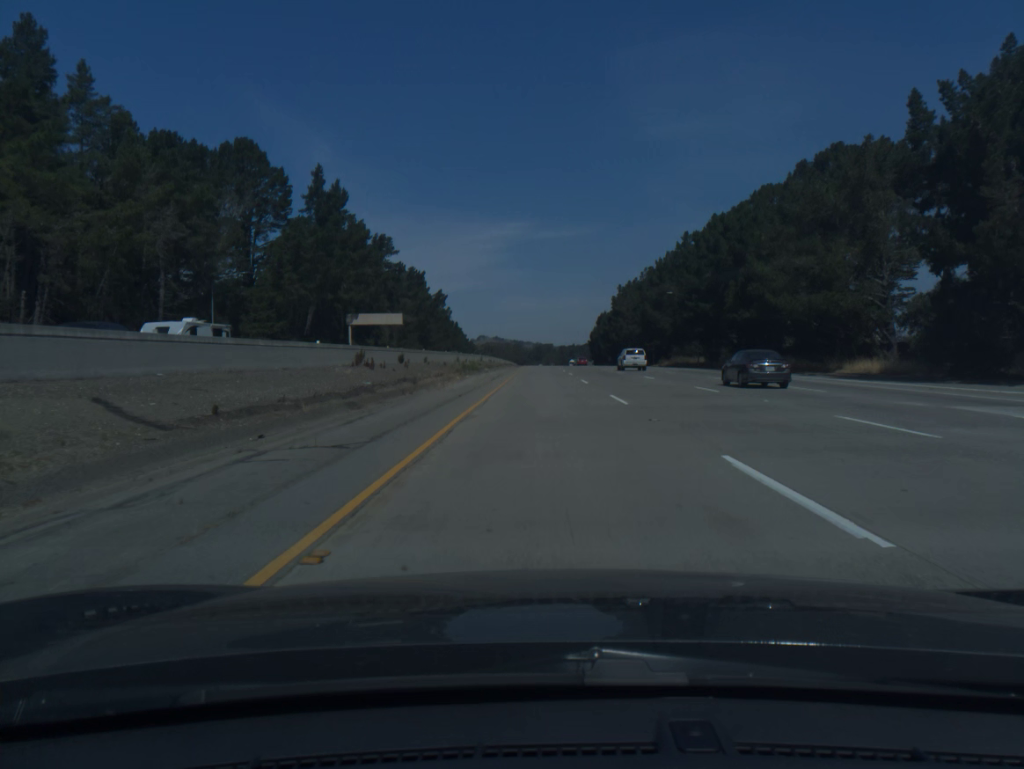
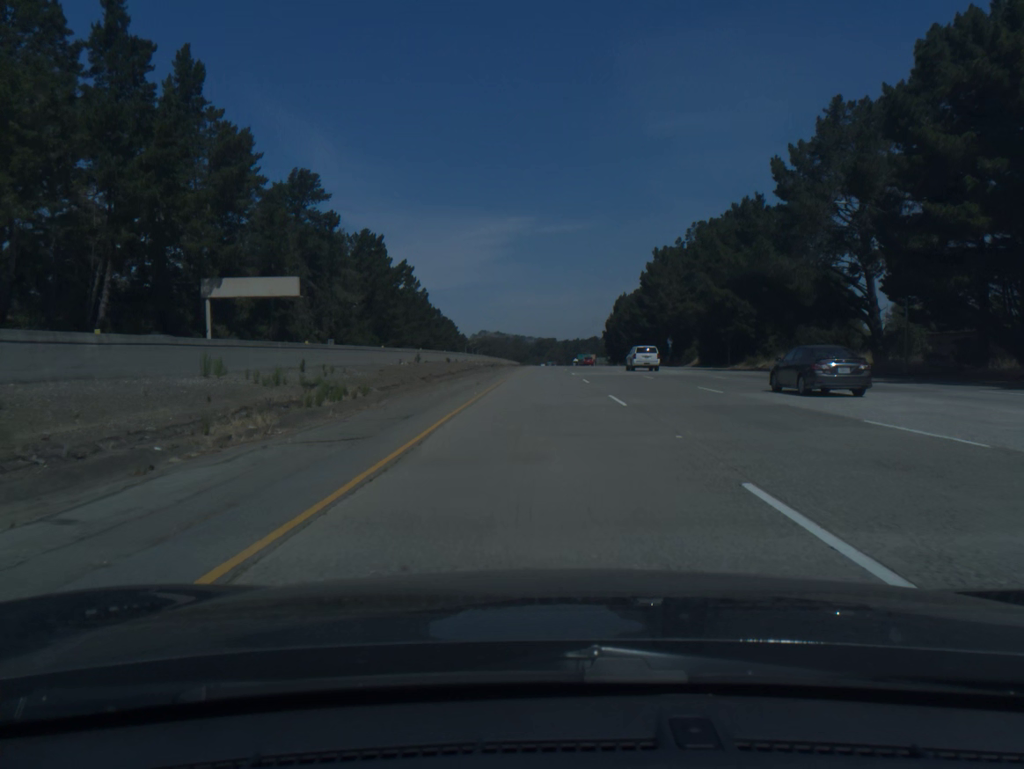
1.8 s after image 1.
(+0.2, +60.1) m; 0°
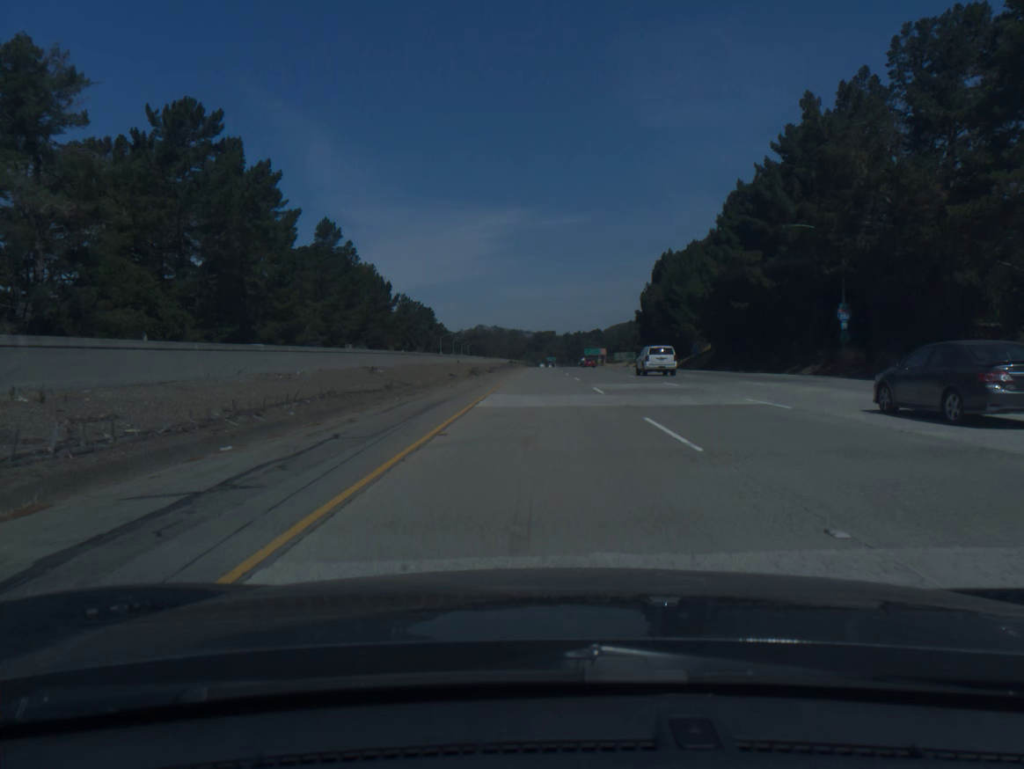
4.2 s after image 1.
(0.0, +80.2) m; 0°
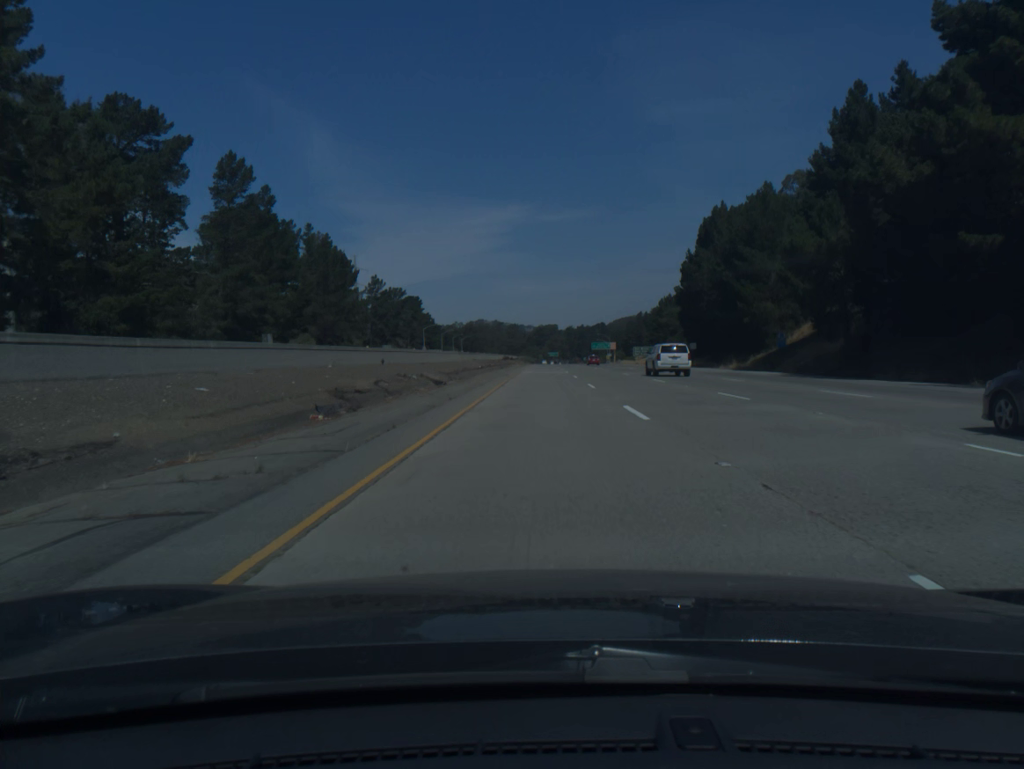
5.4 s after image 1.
(0.0, +40.2) m; 0°
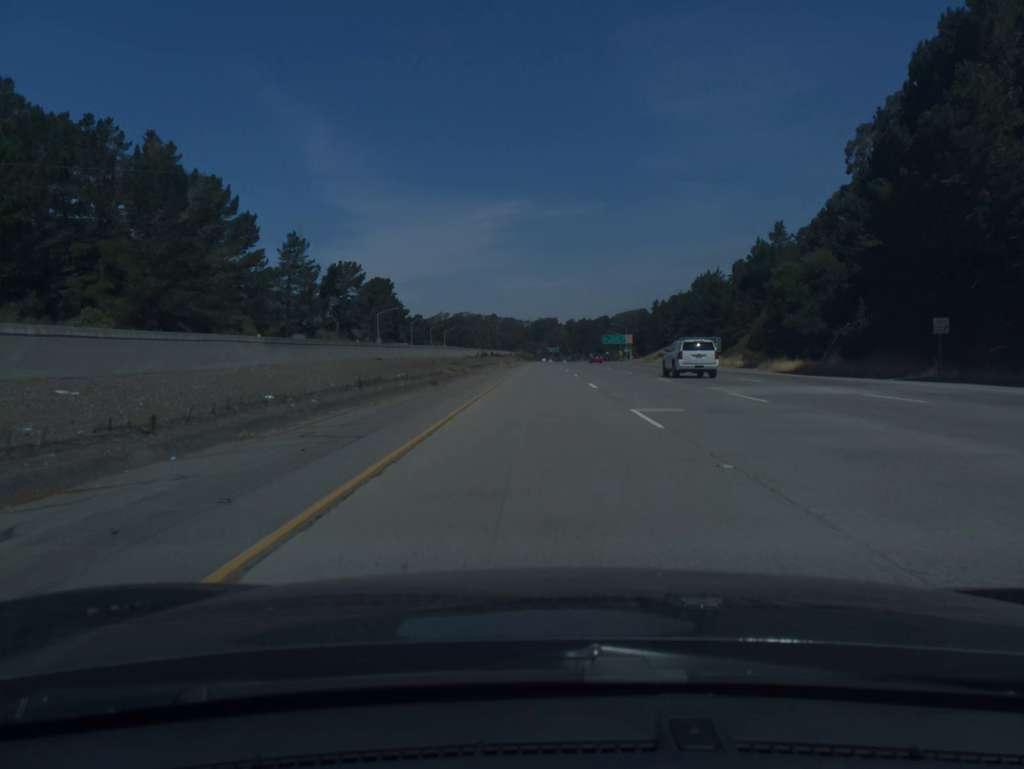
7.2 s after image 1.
(0.0, +60.5) m; 0°
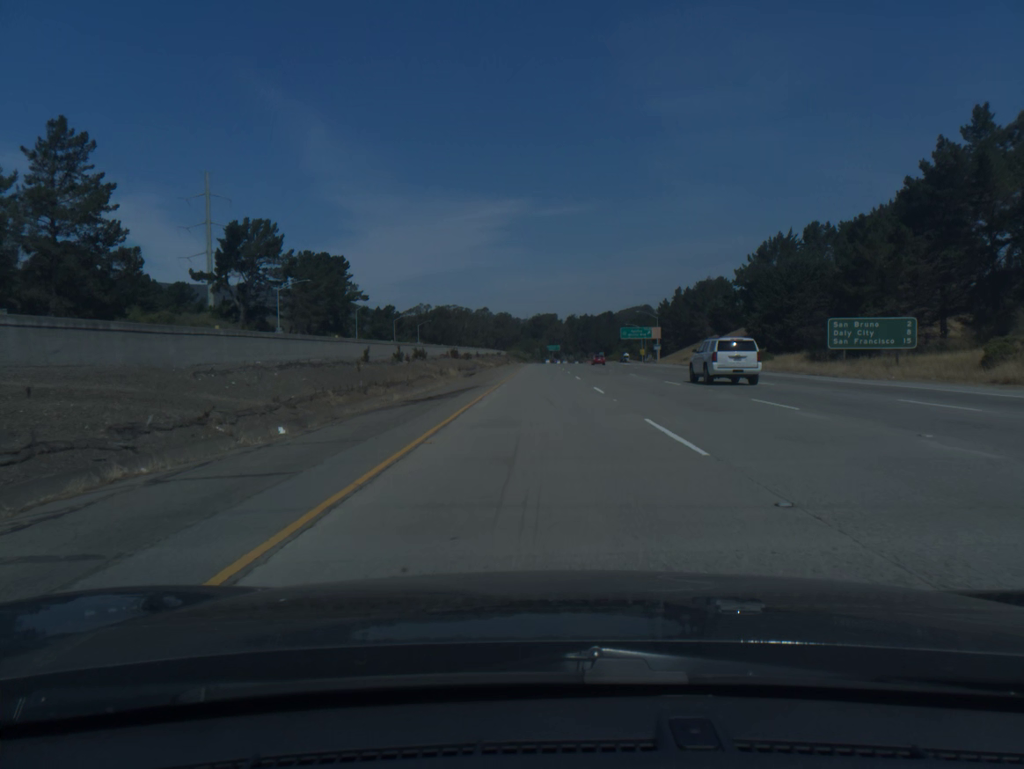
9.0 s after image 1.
(0.0, +60.5) m; 0°
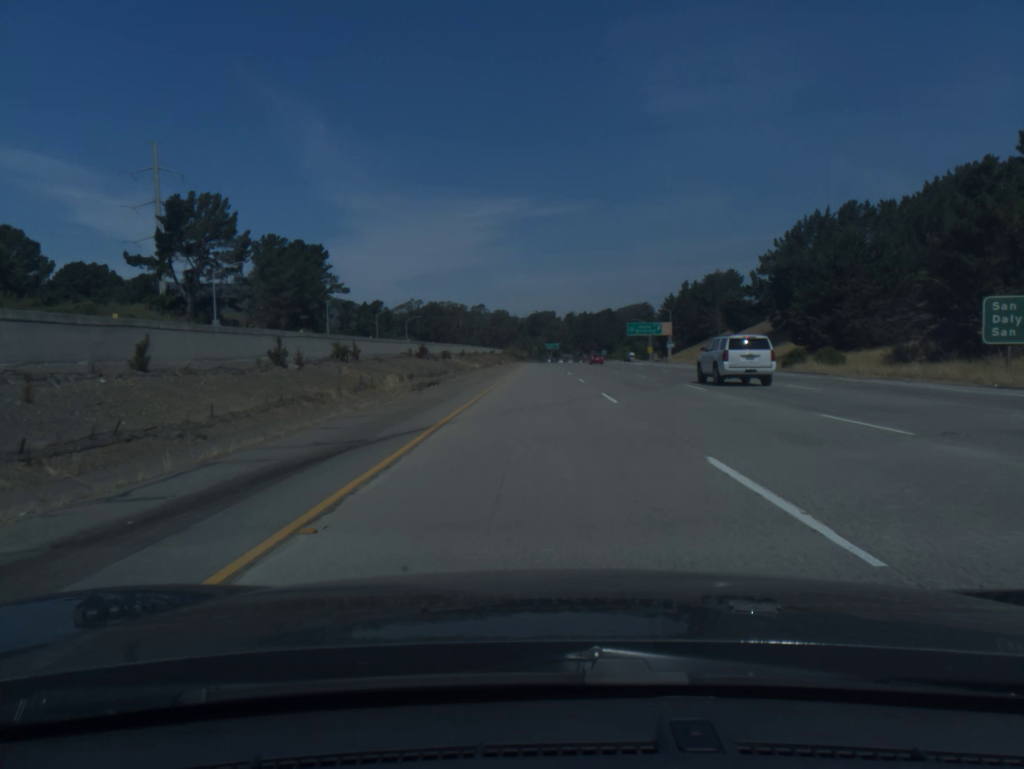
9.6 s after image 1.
(0.0, +20.1) m; 0°
